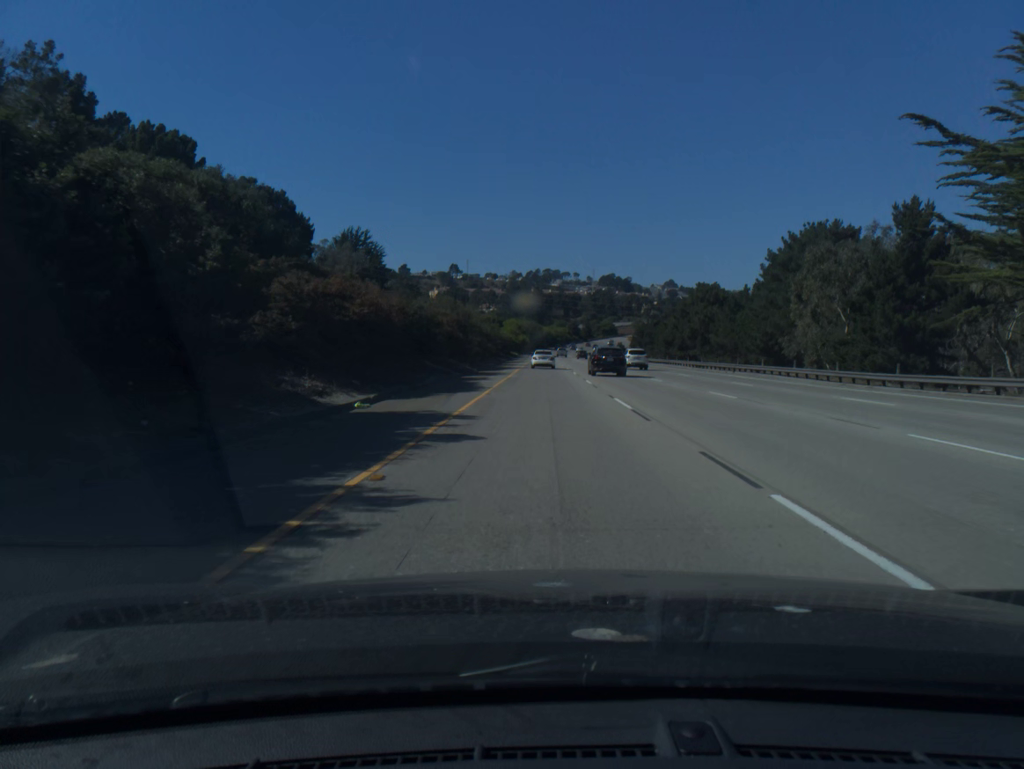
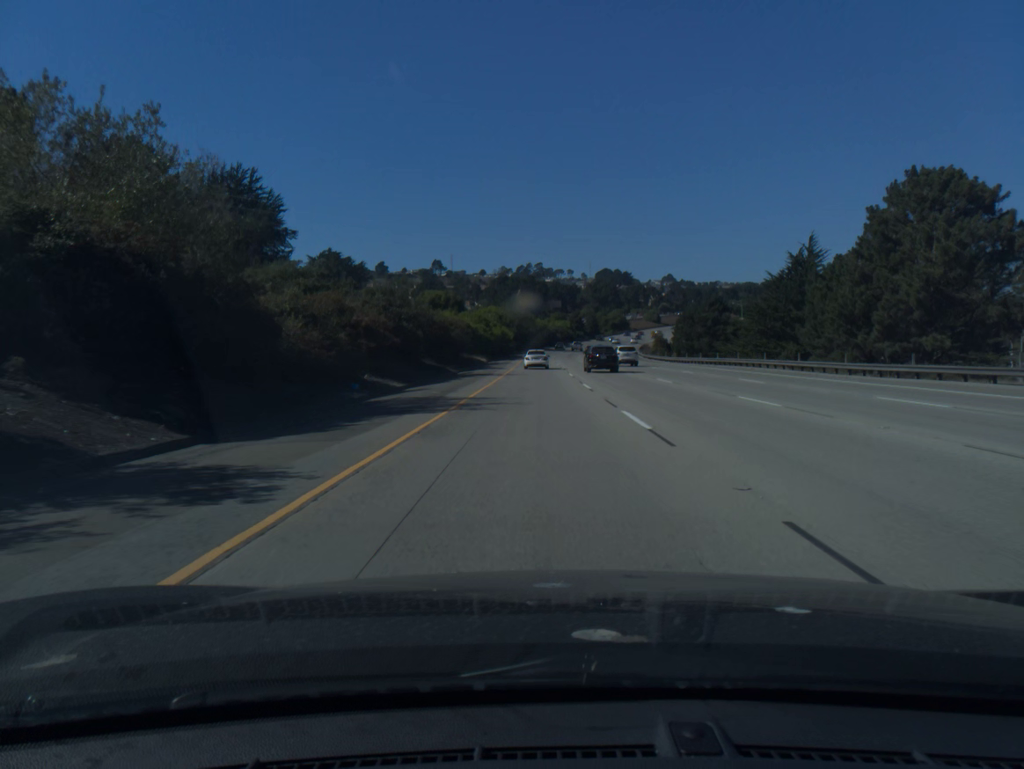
(+0.4, +78.1) m; 0°
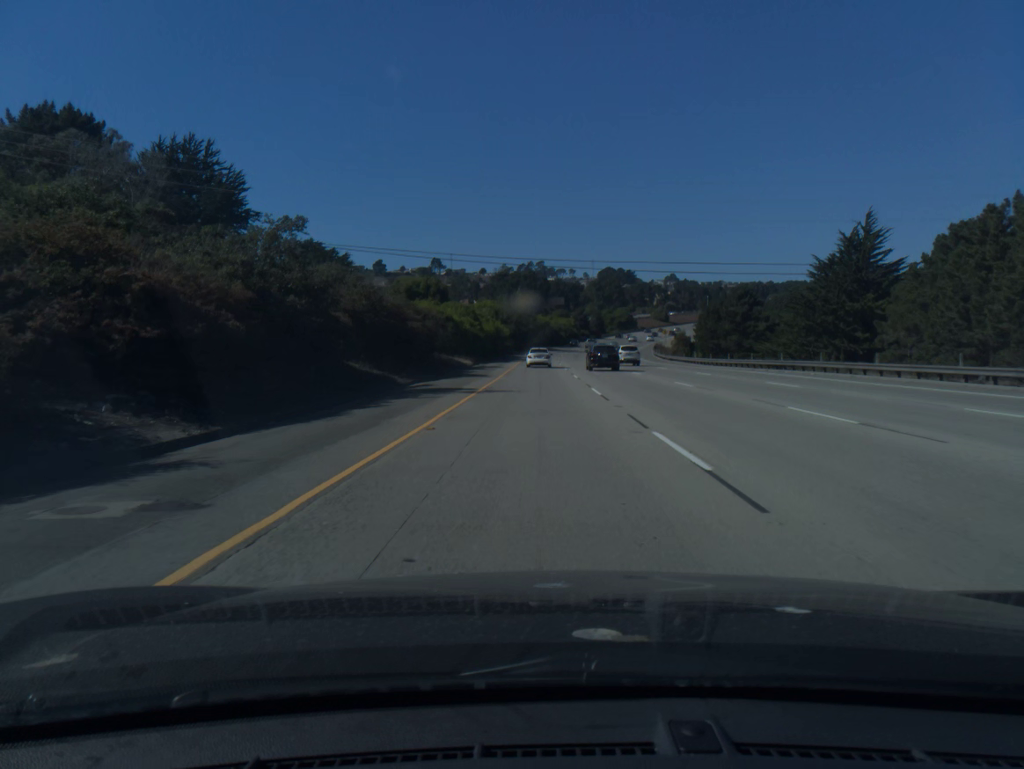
(0.0, +19.0) m; 0°
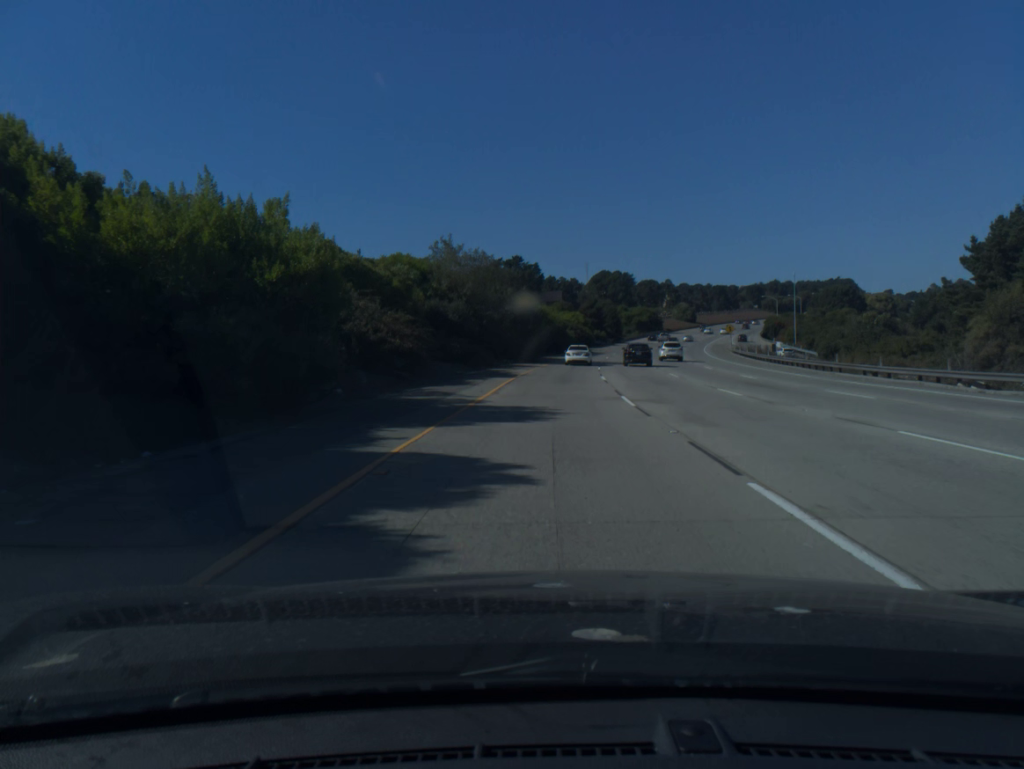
(-0.2, +77.9) m; +1°
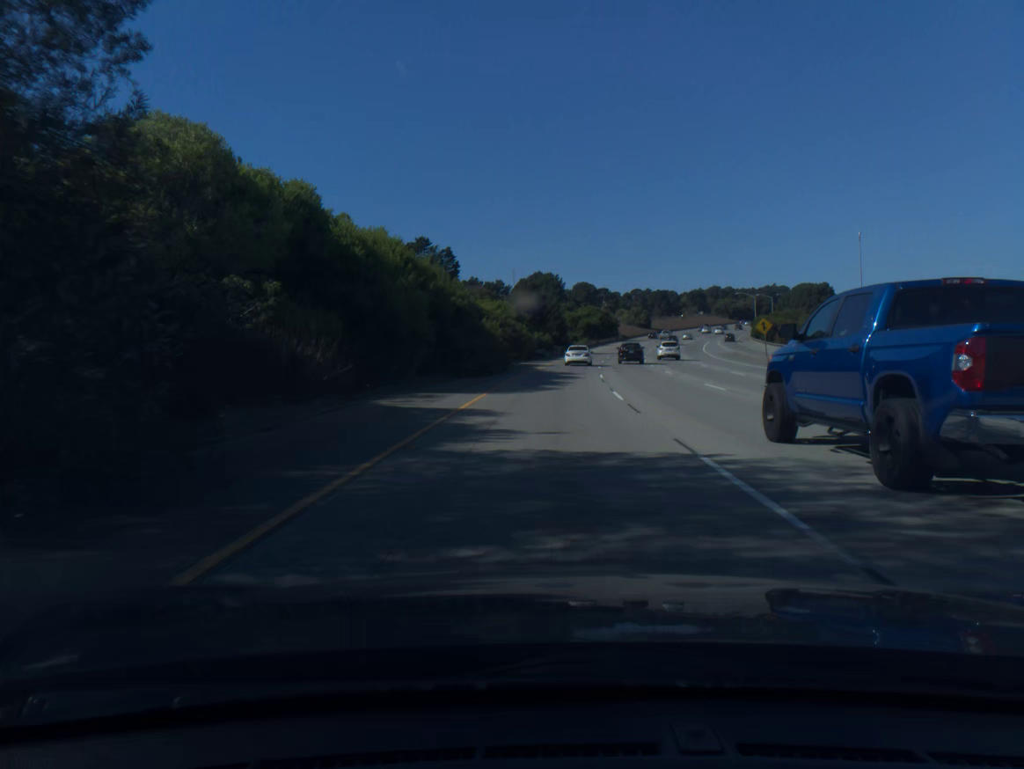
(+2.2, +56.3) m; +5°
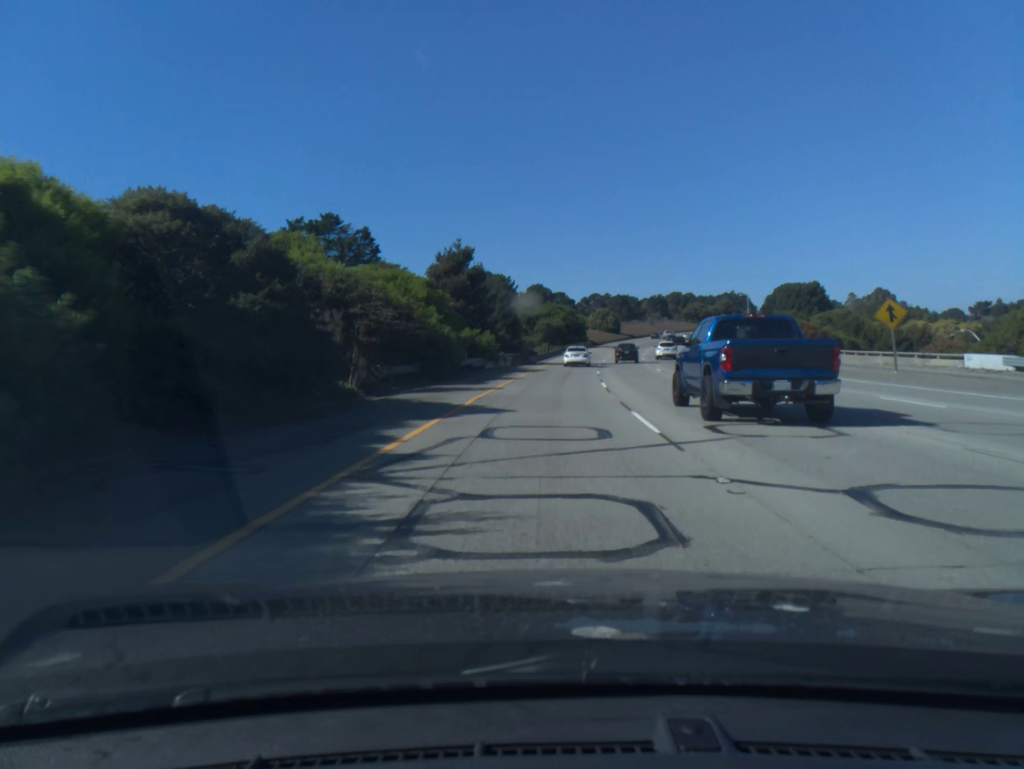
(+1.2, +37.5) m; +3°
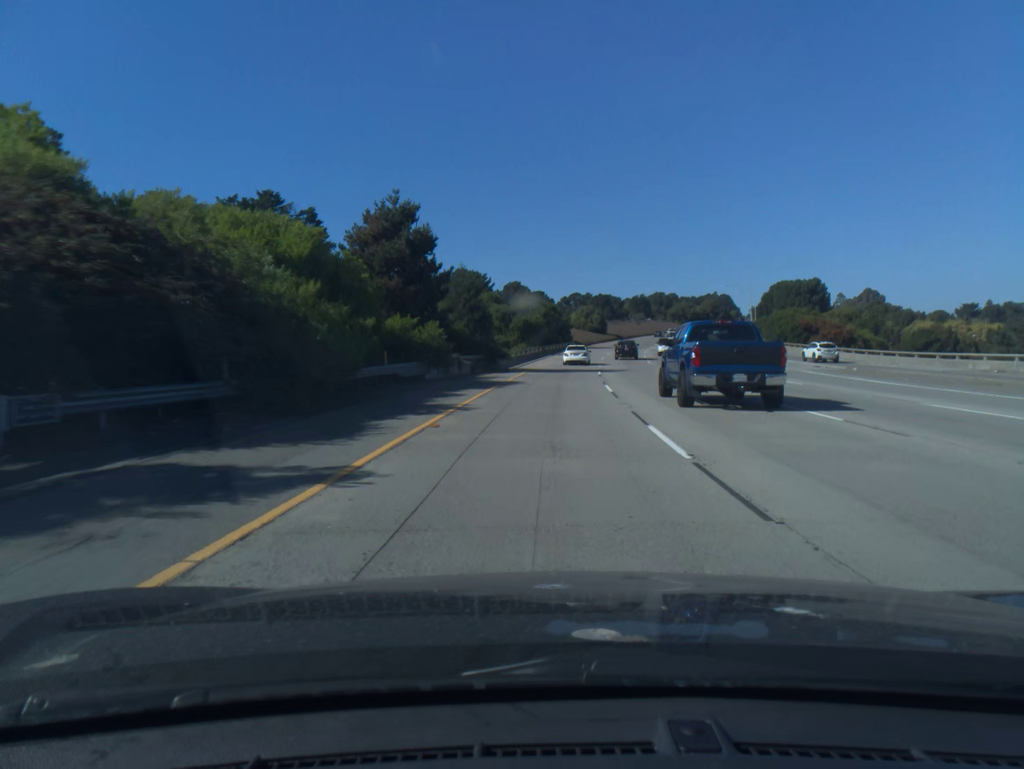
(+0.2, +17.8) m; +2°
